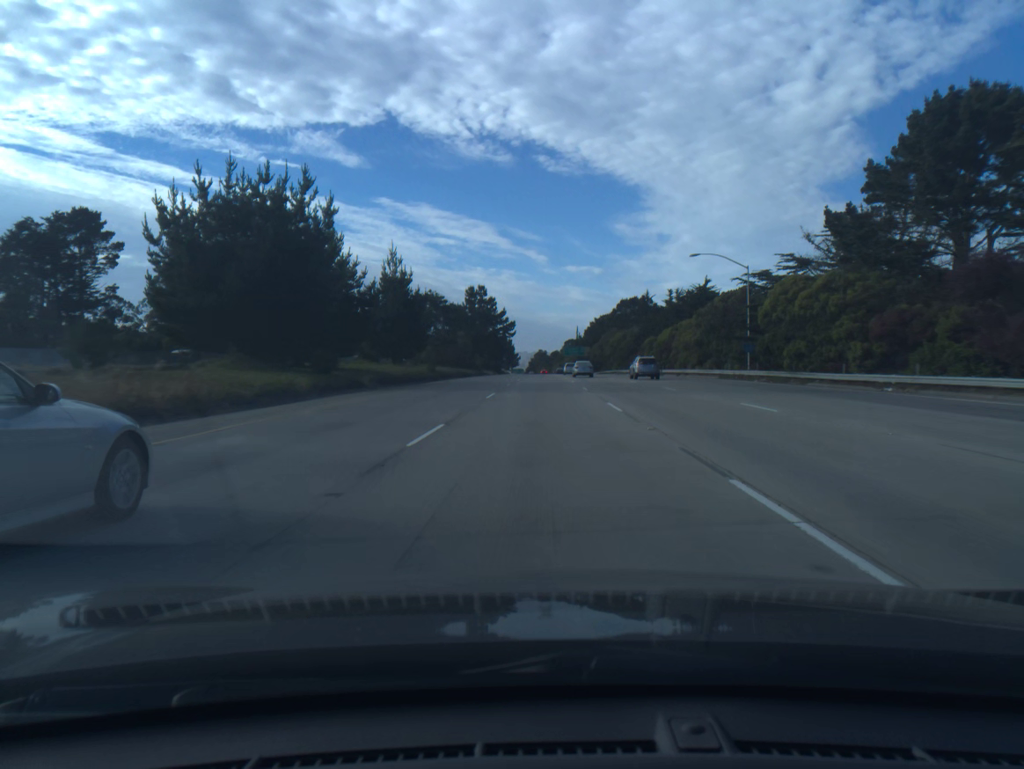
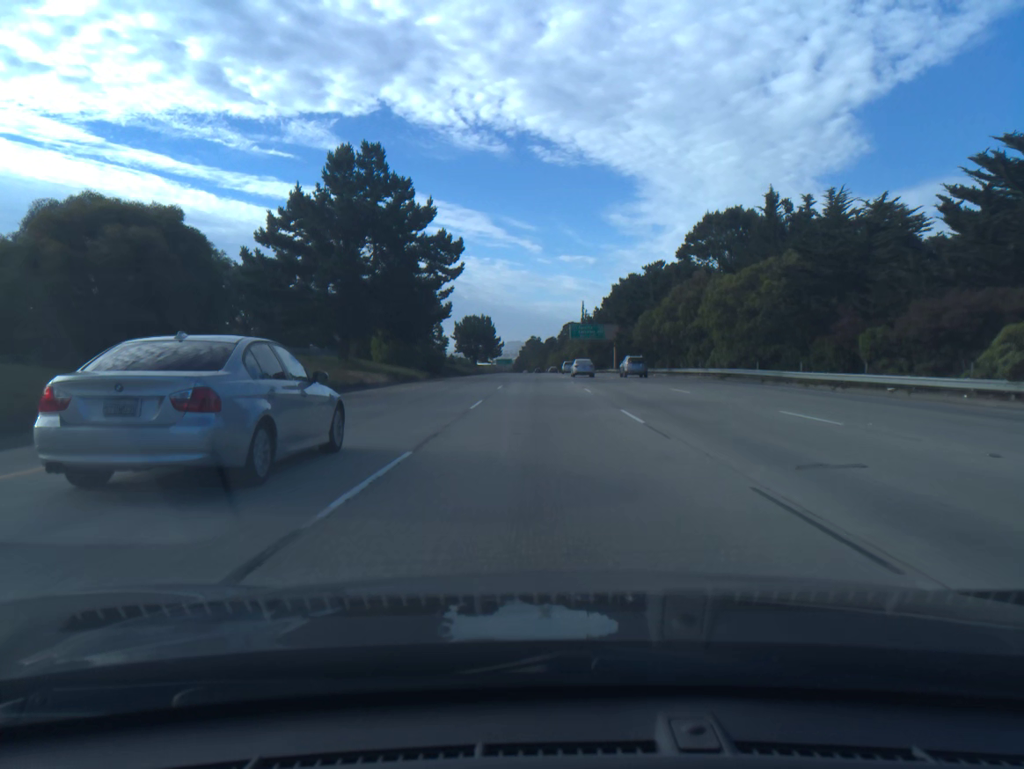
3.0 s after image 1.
(+0.2, +91.3) m; 0°
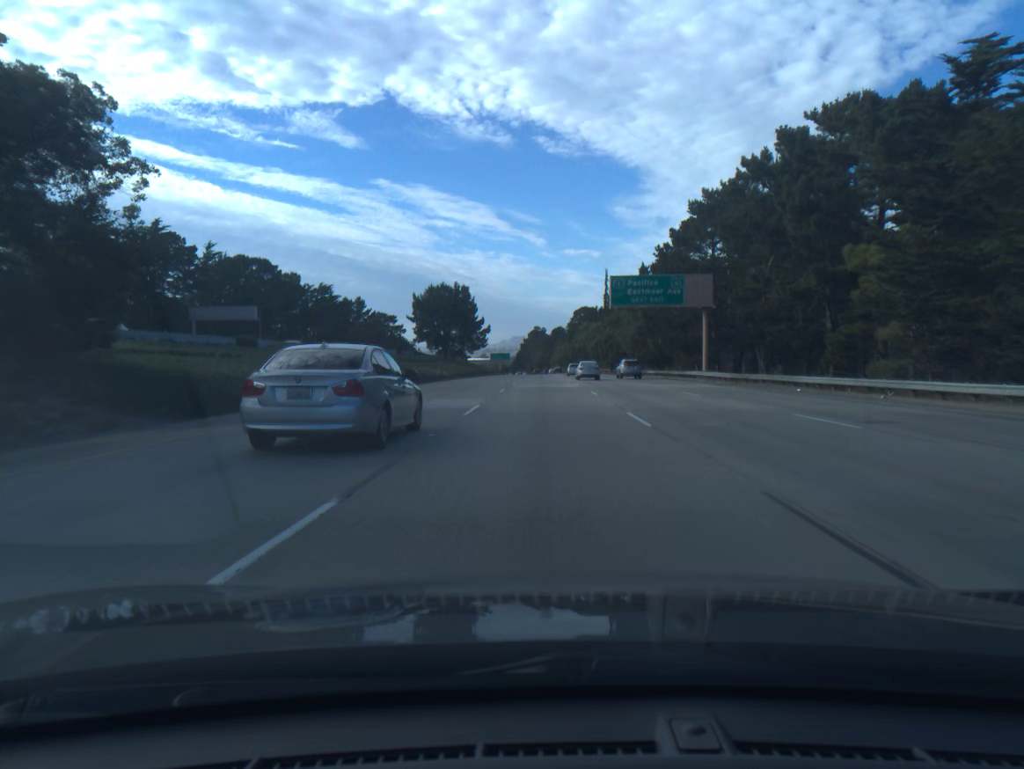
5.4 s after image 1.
(-0.2, +73.6) m; 0°
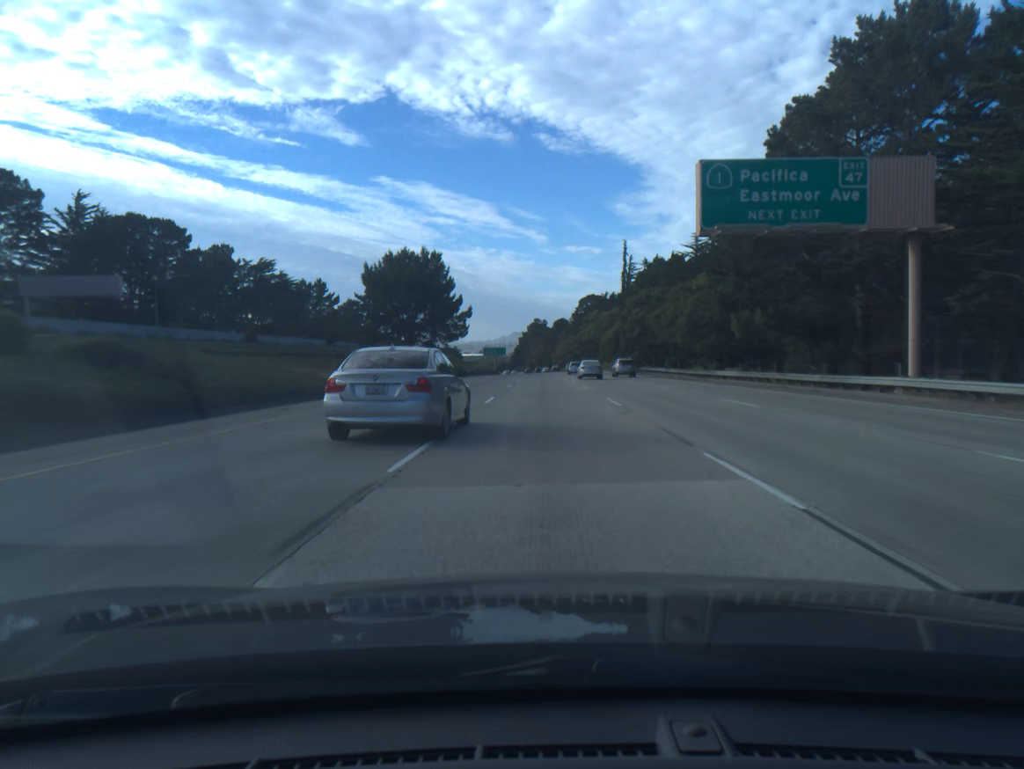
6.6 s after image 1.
(0.0, +37.0) m; 0°
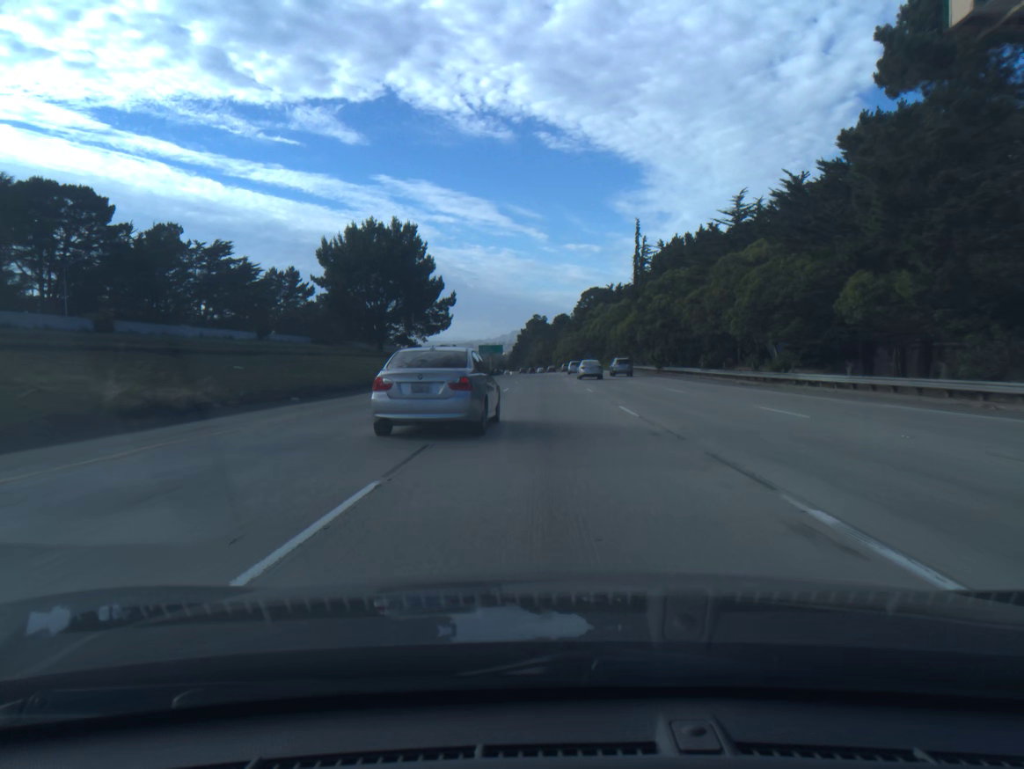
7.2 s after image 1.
(0.0, +18.5) m; 0°
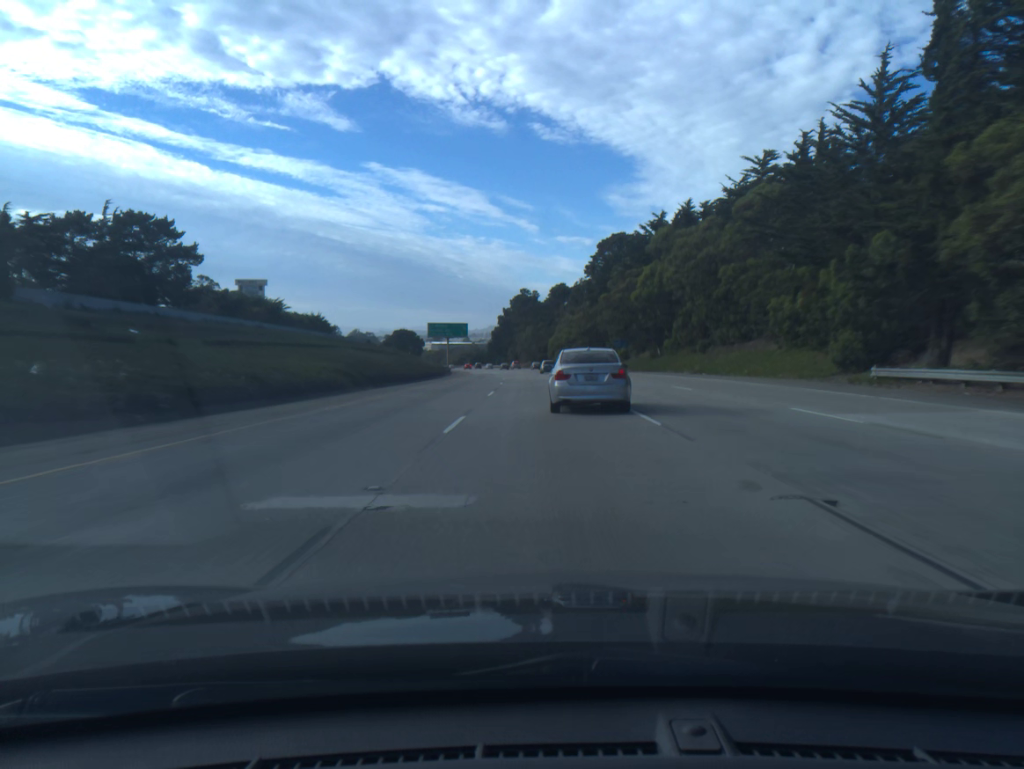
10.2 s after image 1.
(-0.2, +91.0) m; +1°
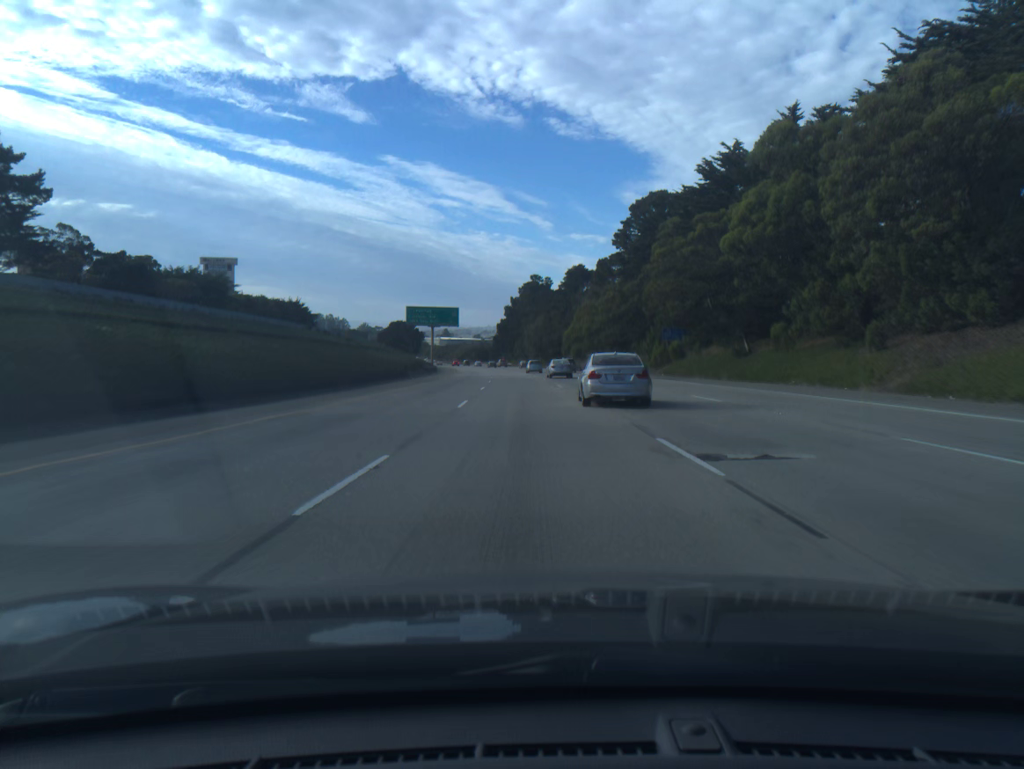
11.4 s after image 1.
(-0.1, +35.1) m; -1°
